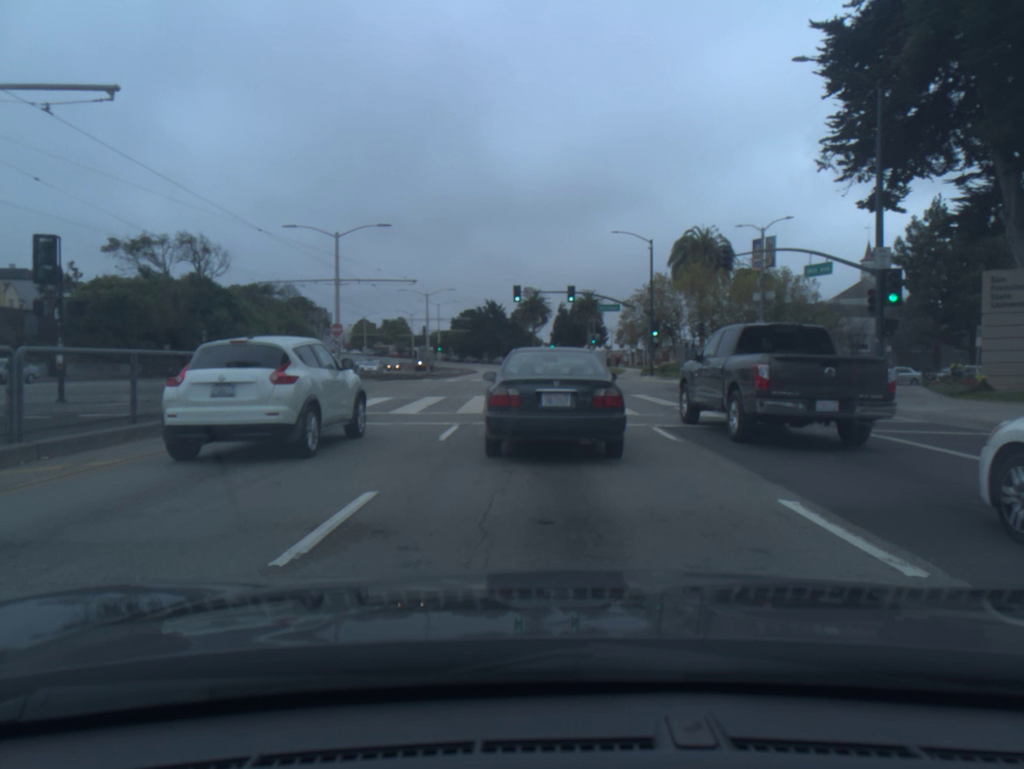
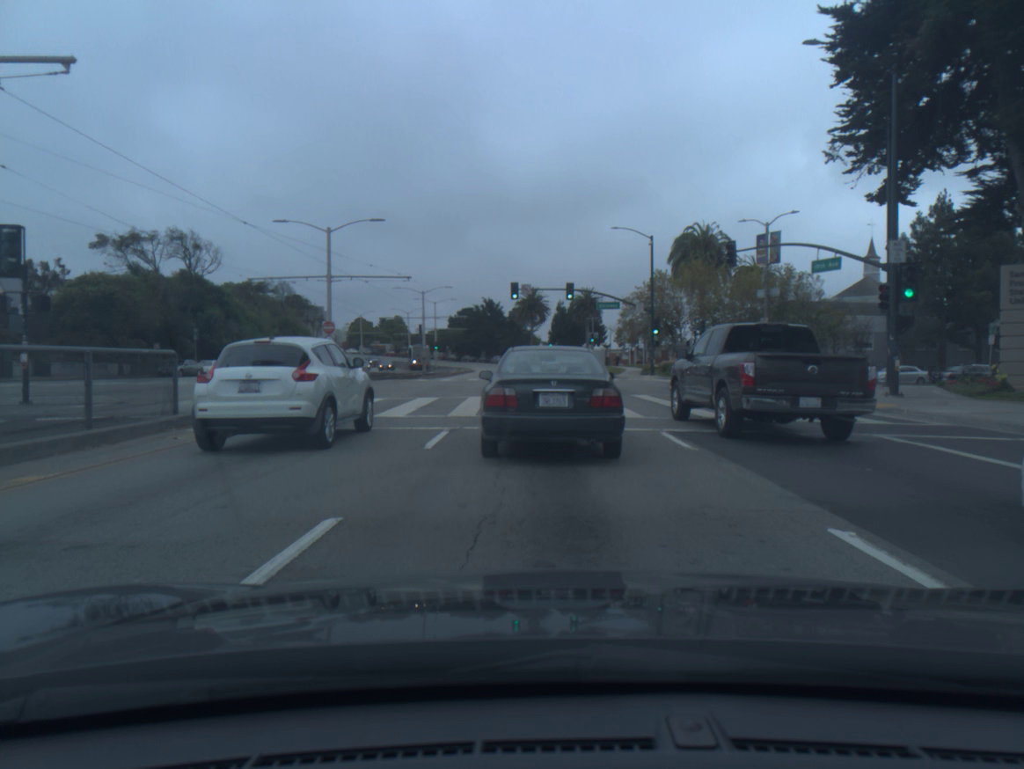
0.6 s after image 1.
(0.0, +1.2) m; +1°
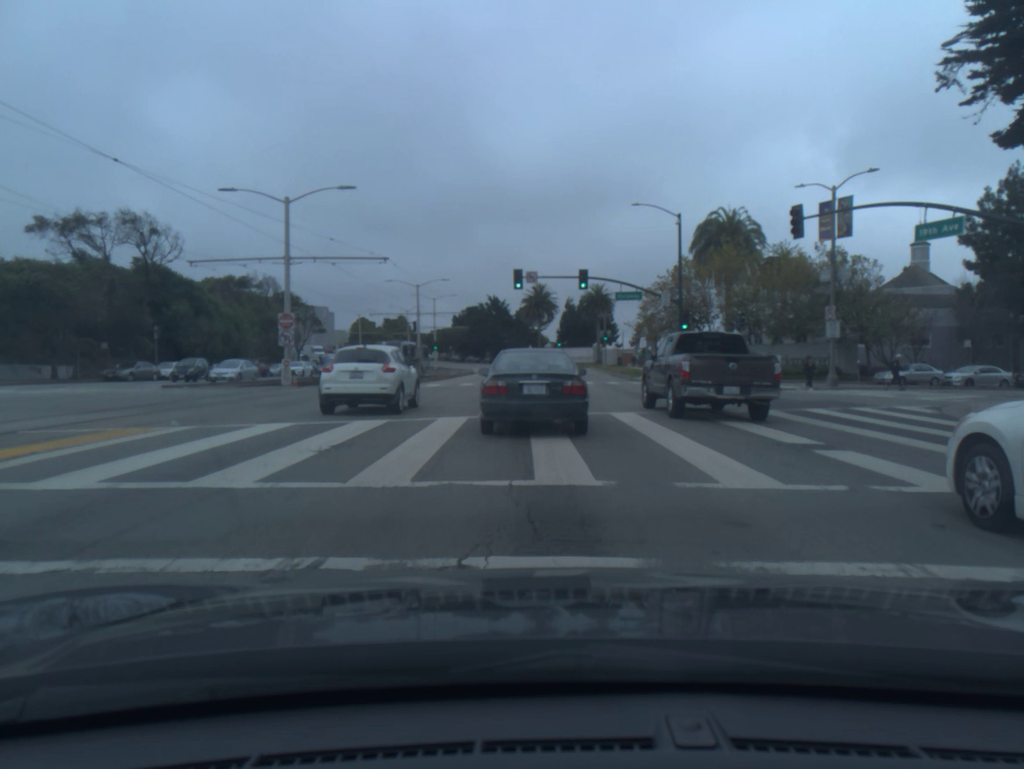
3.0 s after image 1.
(-0.1, +9.1) m; -2°
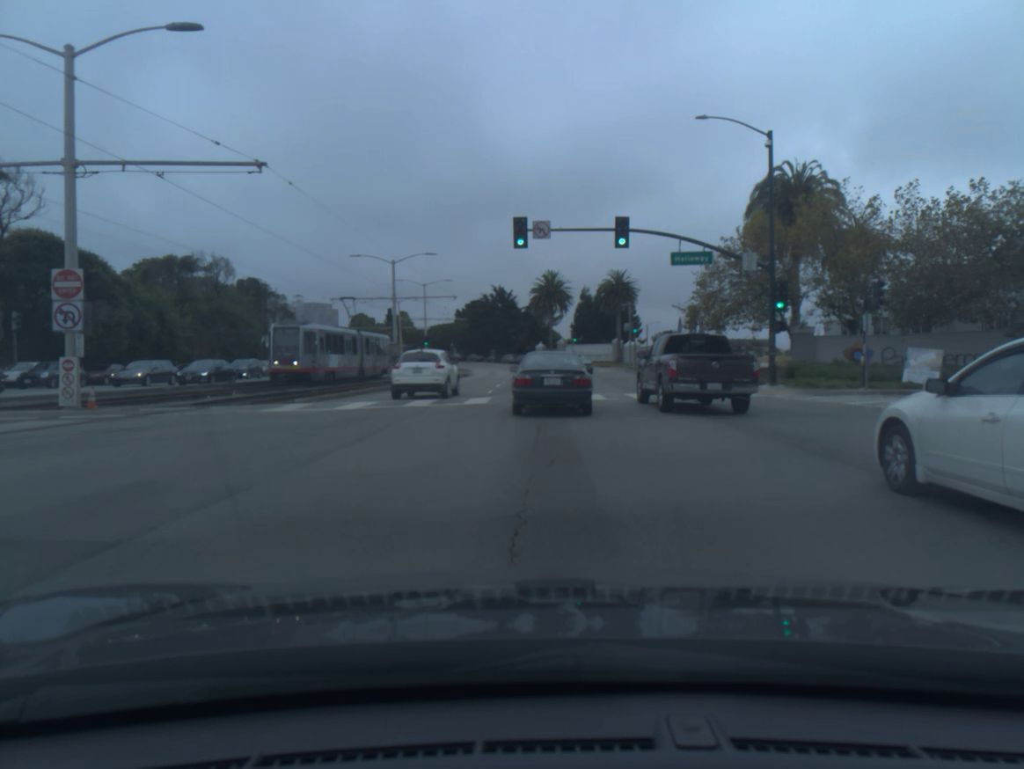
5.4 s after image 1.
(+0.1, +17.9) m; 0°
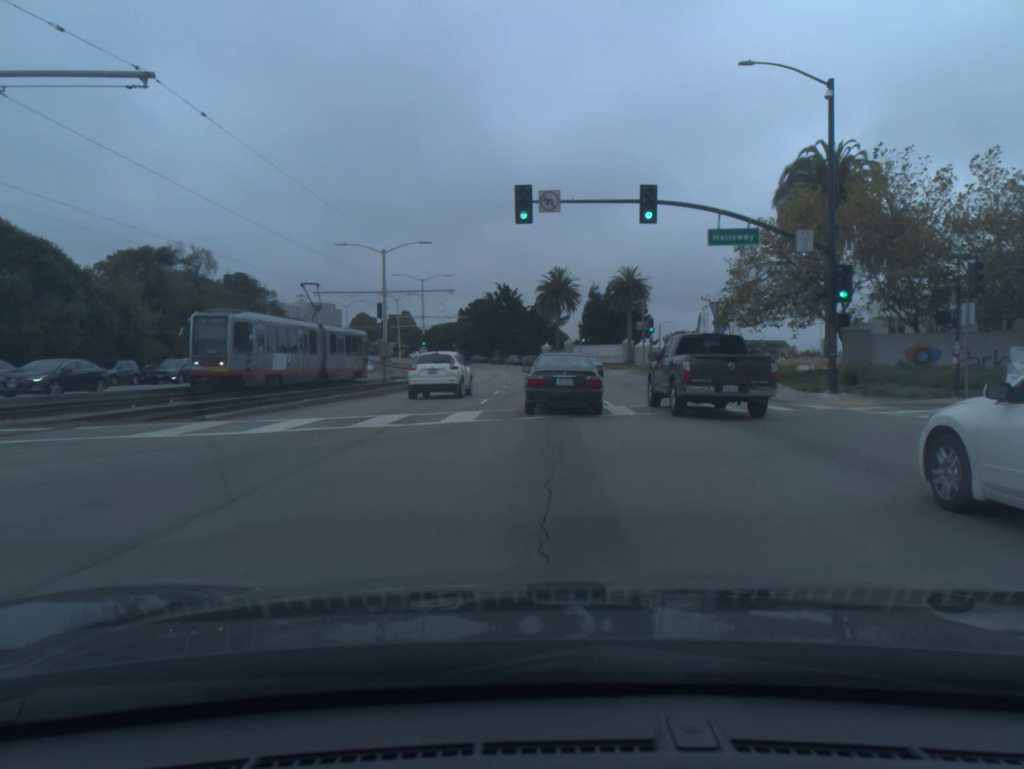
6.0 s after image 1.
(0.0, +6.1) m; 0°
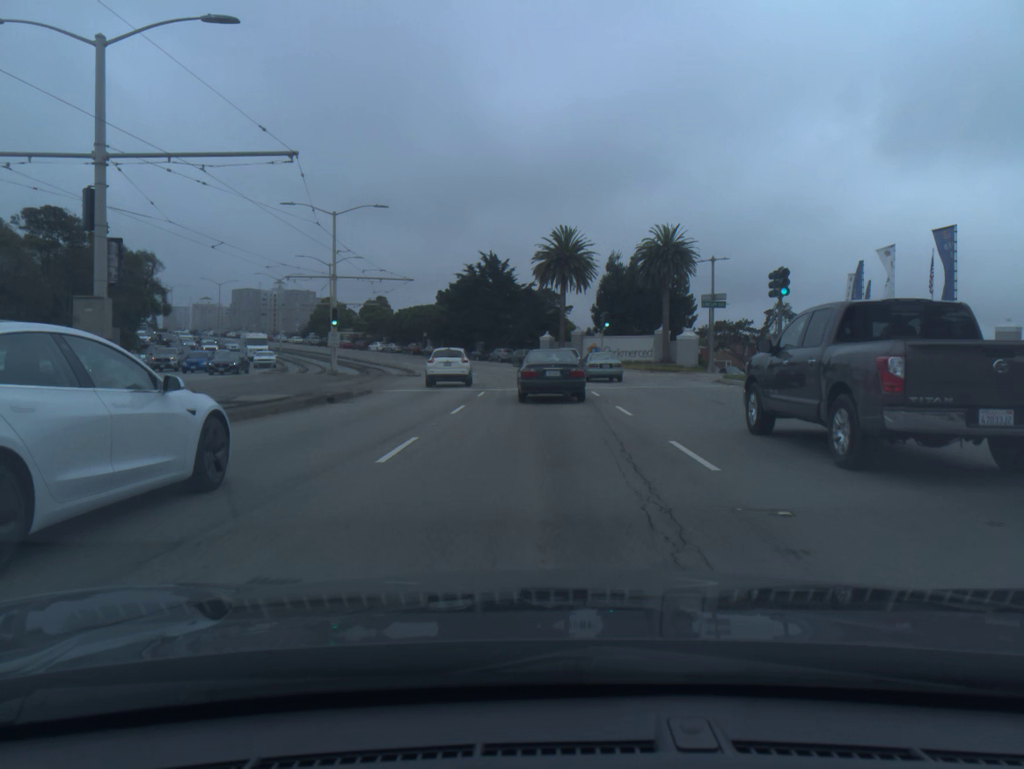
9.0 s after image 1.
(+0.1, +34.9) m; 0°
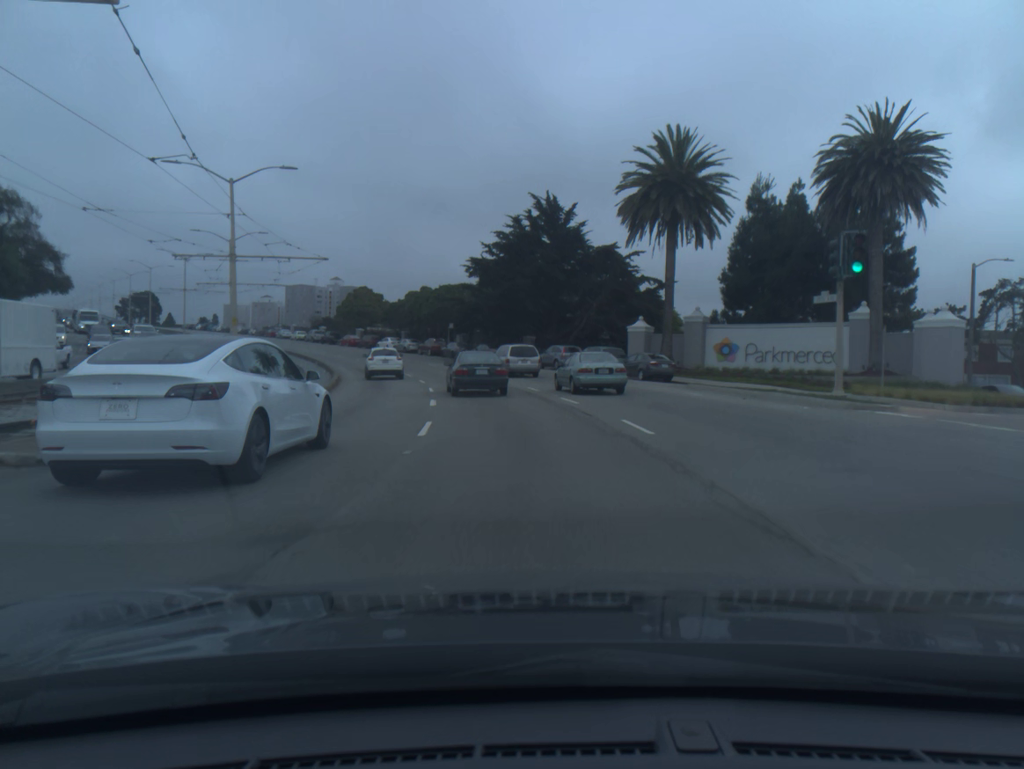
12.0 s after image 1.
(-1.1, +38.9) m; -5°
